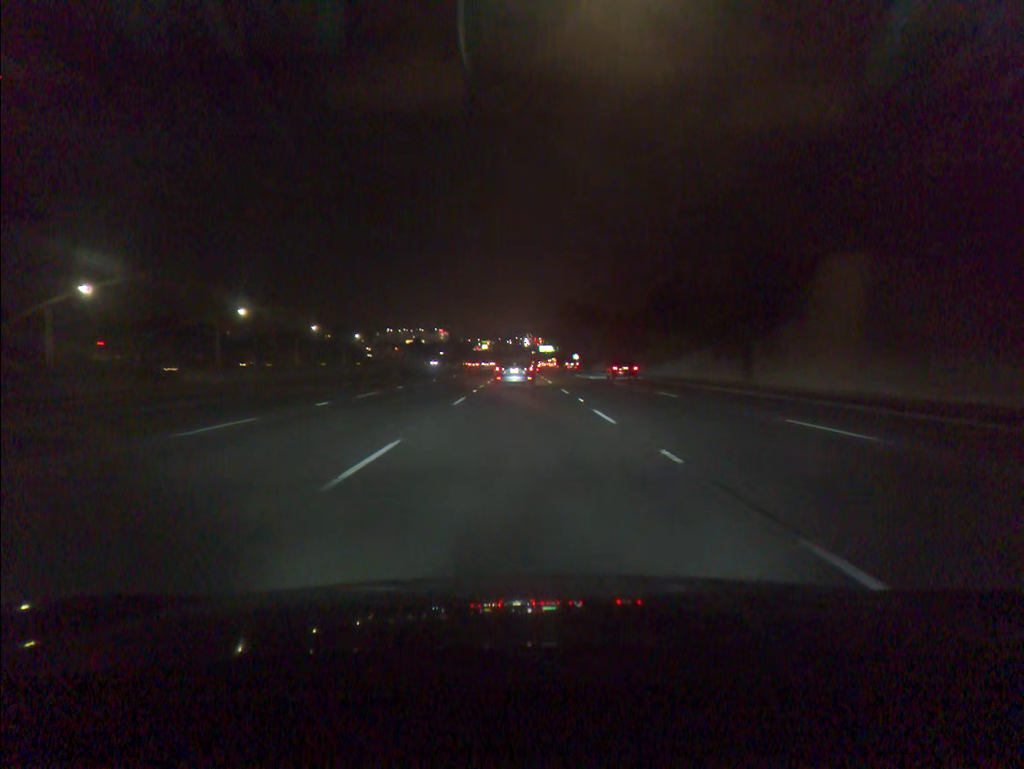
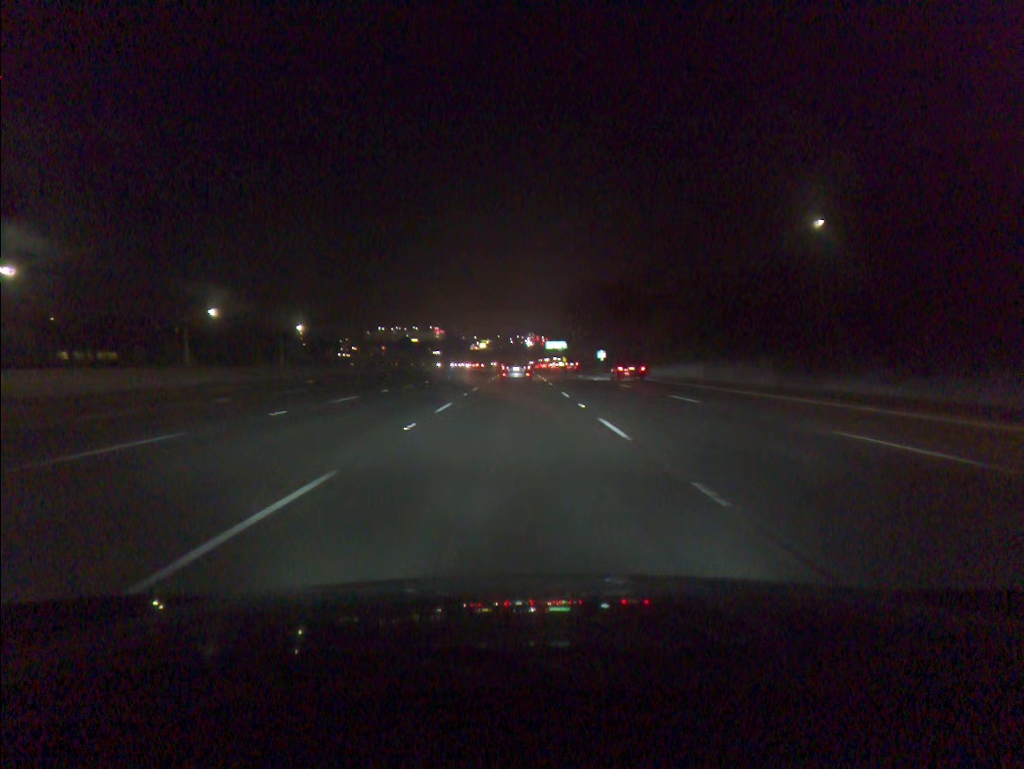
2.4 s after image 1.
(+0.1, +61.7) m; 0°
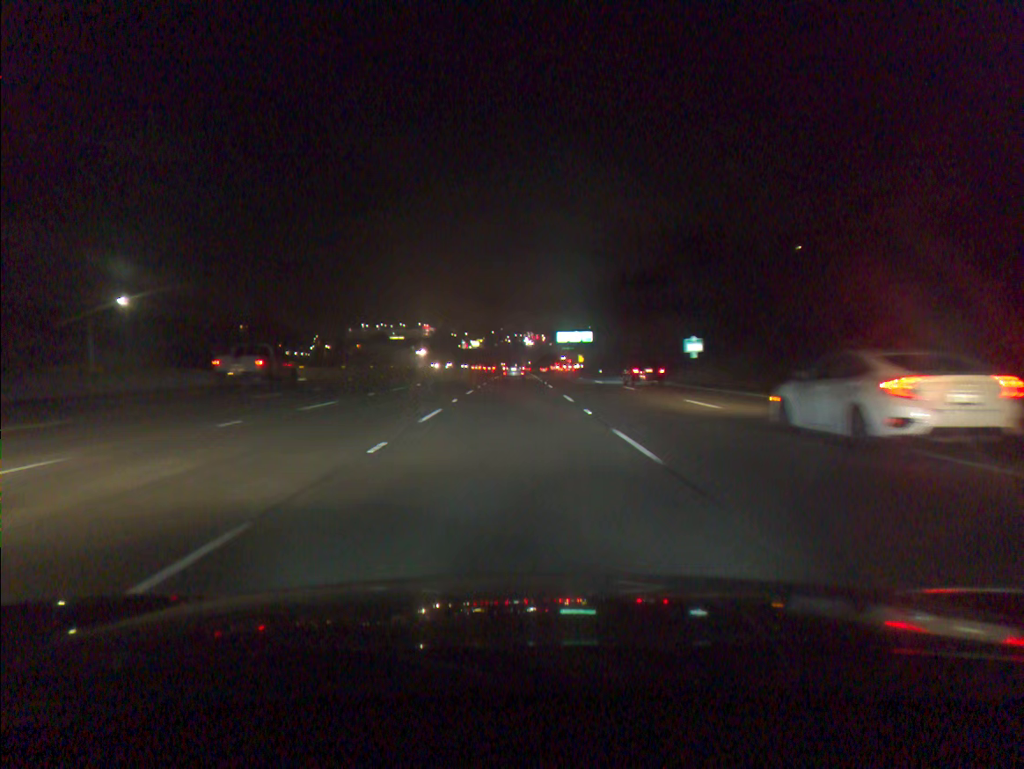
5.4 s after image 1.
(+0.1, +75.9) m; 0°
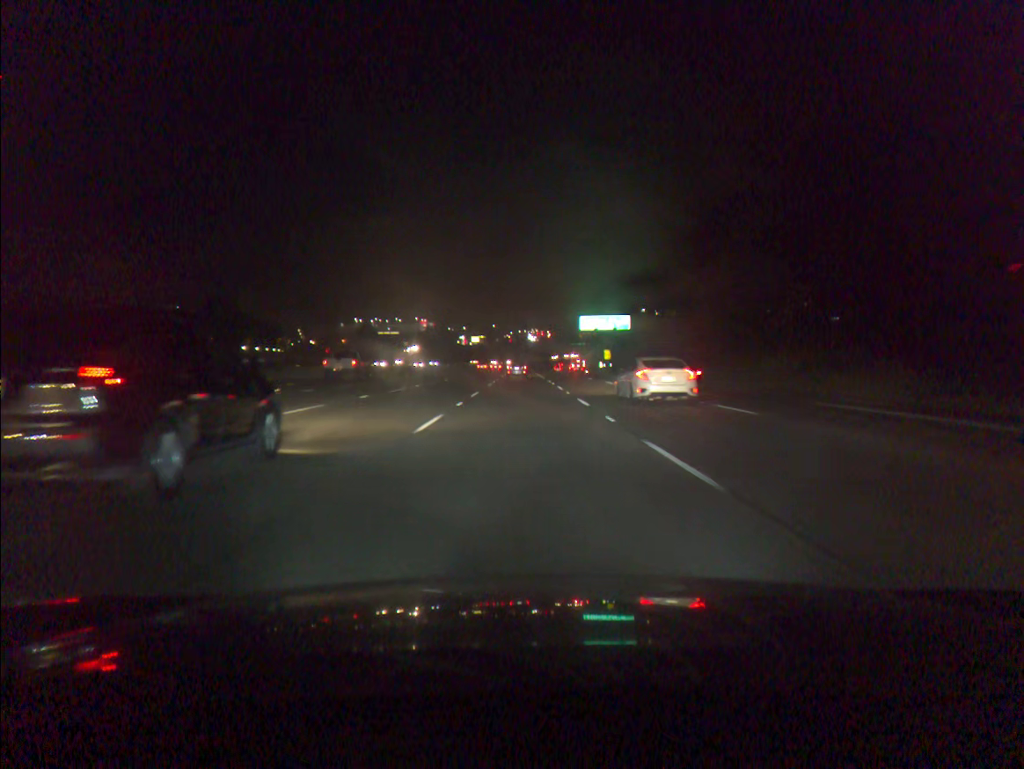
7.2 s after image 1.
(-0.3, +46.4) m; 0°
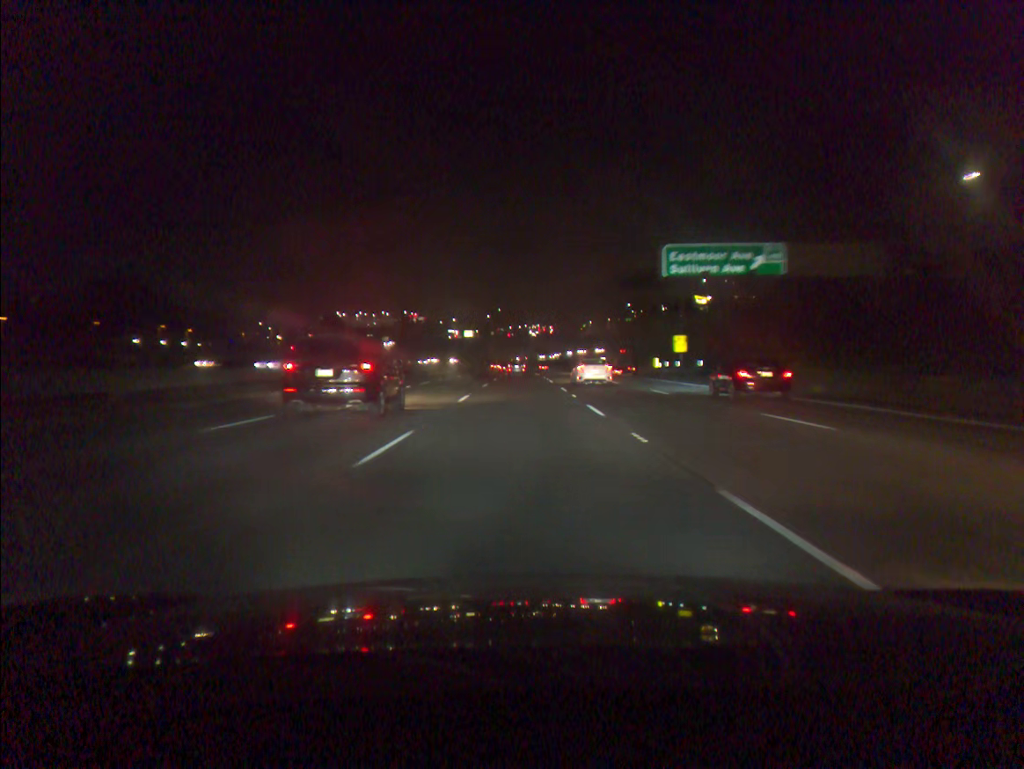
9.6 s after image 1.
(+0.3, +63.0) m; 0°
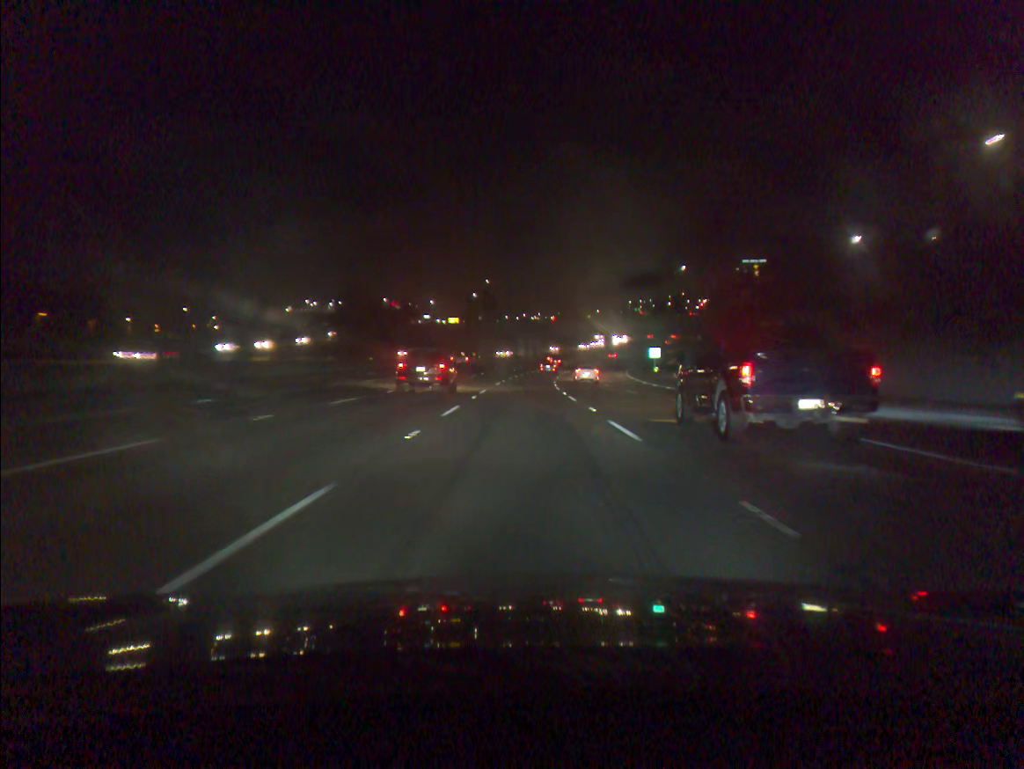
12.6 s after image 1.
(+0.3, +79.0) m; 0°
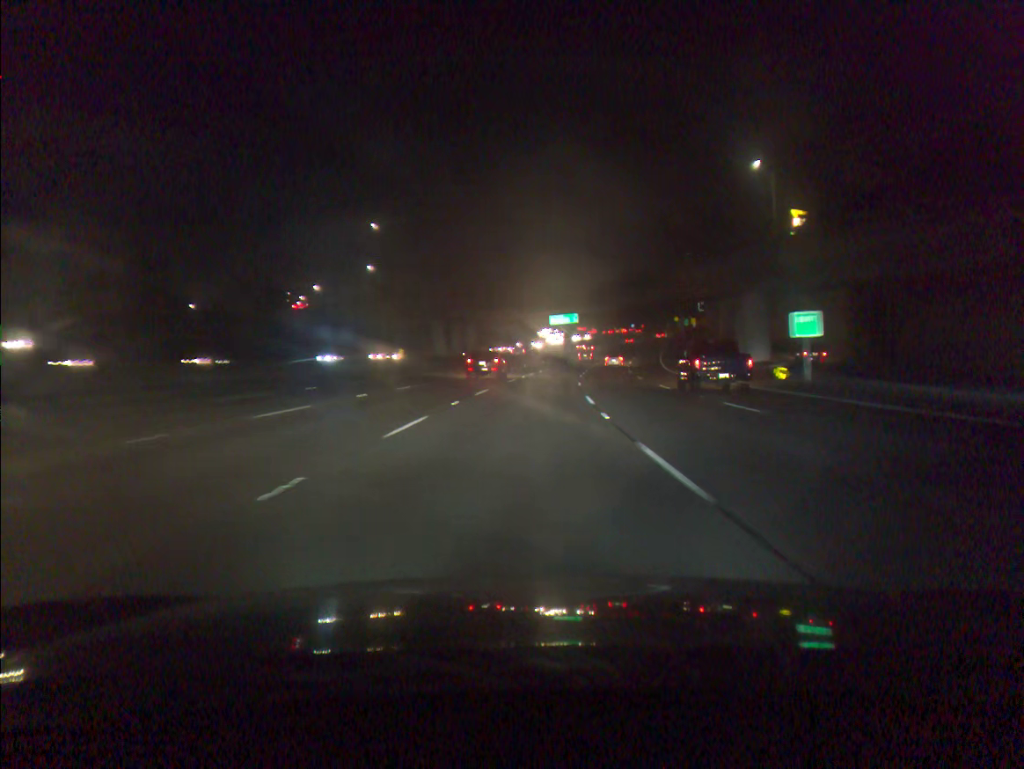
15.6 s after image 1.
(+2.4, +78.8) m; +4°
